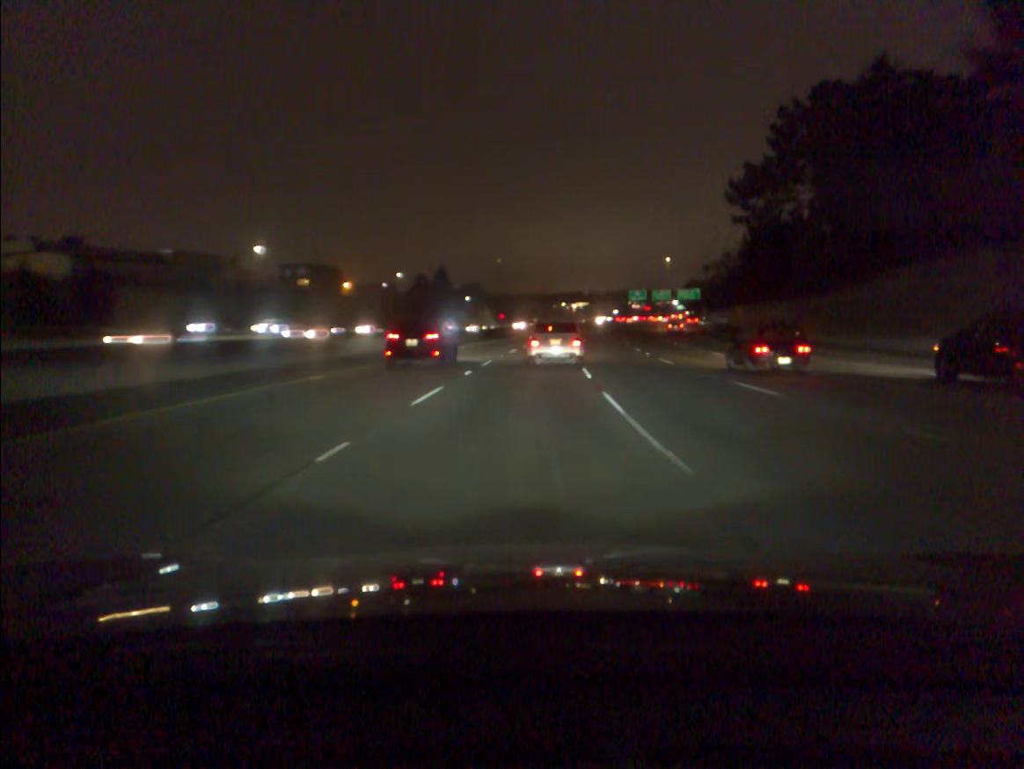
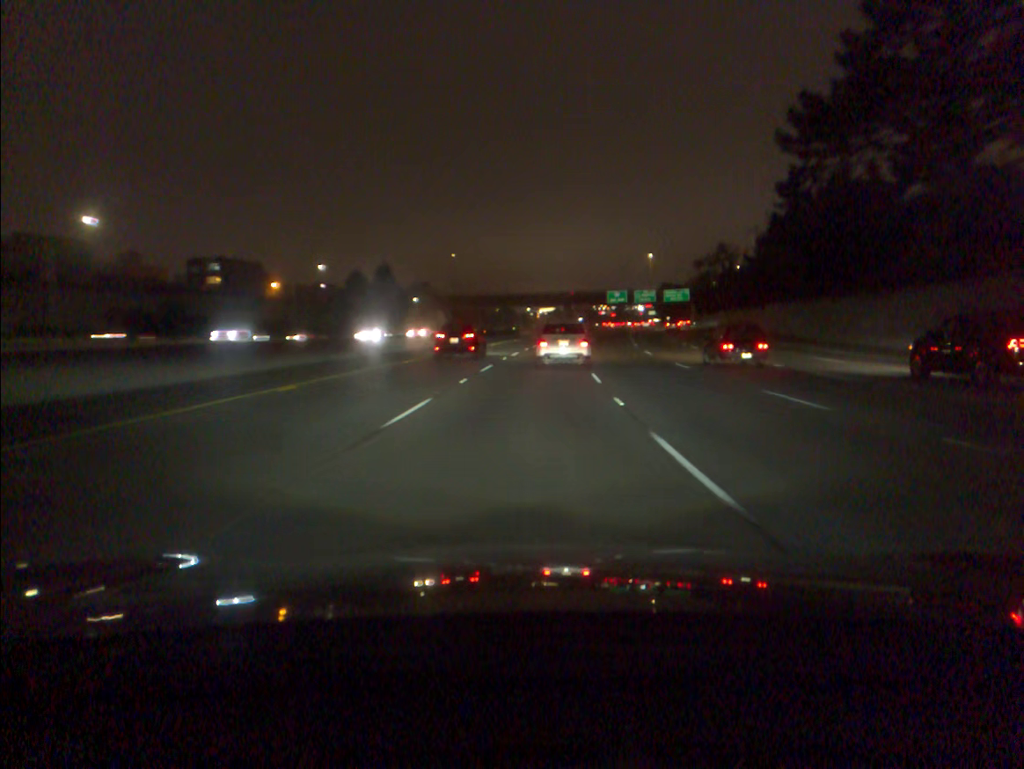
(+0.8, +31.8) m; +3°
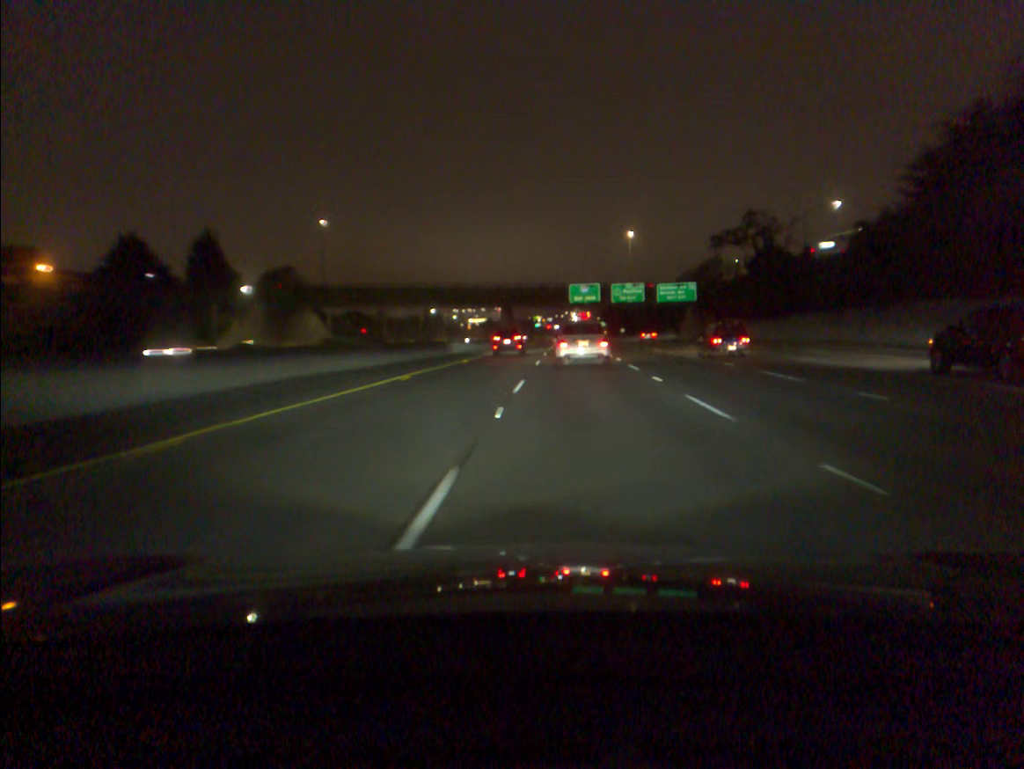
(+2.9, +66.7) m; +5°
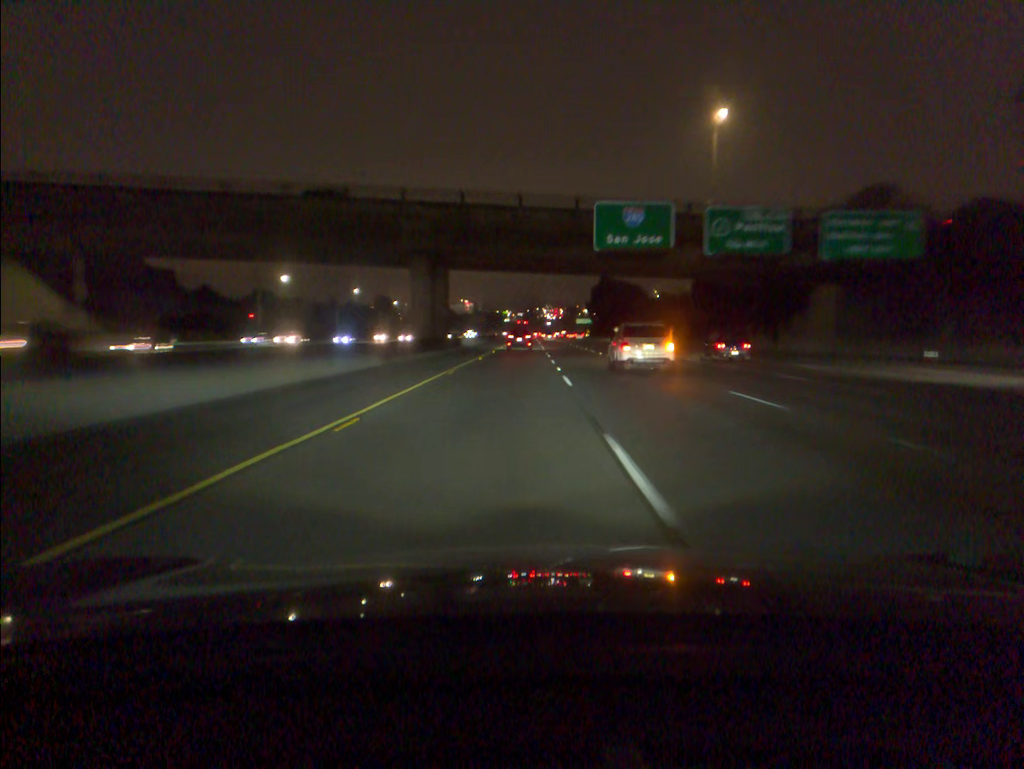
(+1.7, +70.5) m; +2°
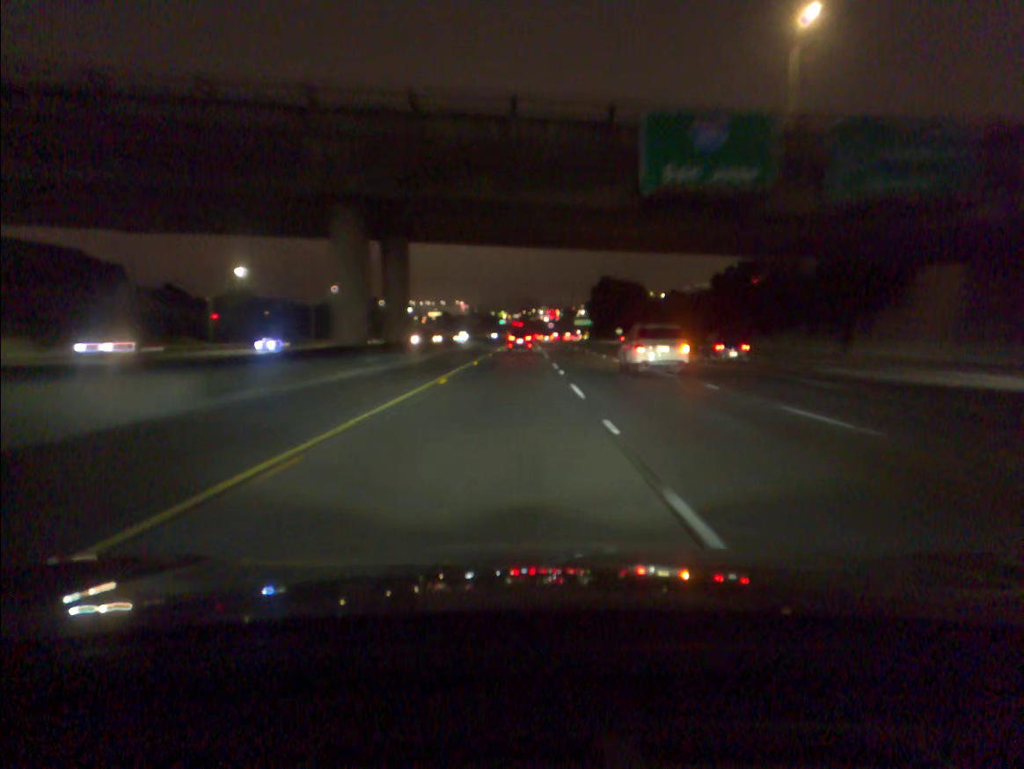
(+0.1, +18.2) m; 0°
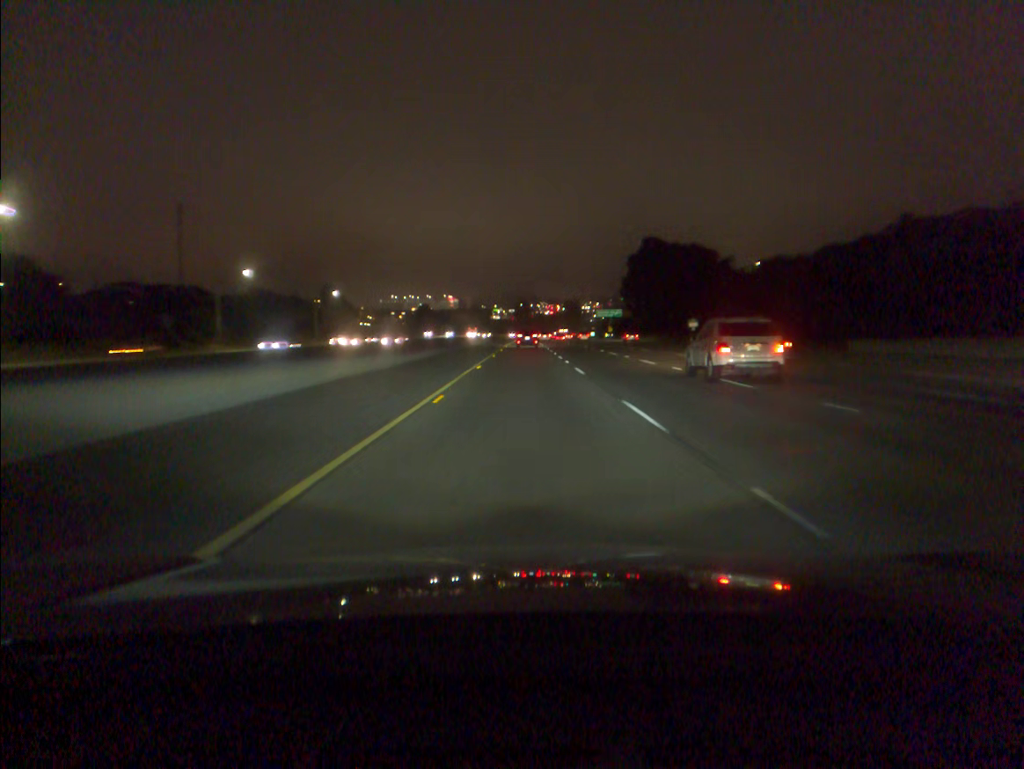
(+0.2, +93.9) m; 0°
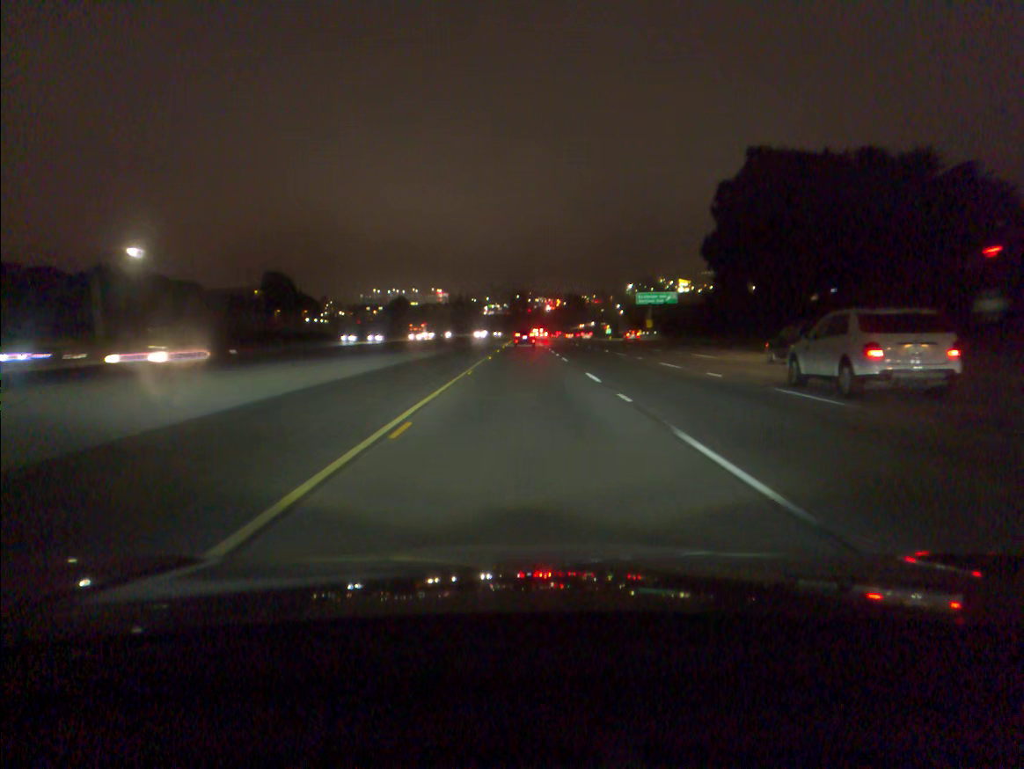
(+0.3, +78.3) m; 0°
